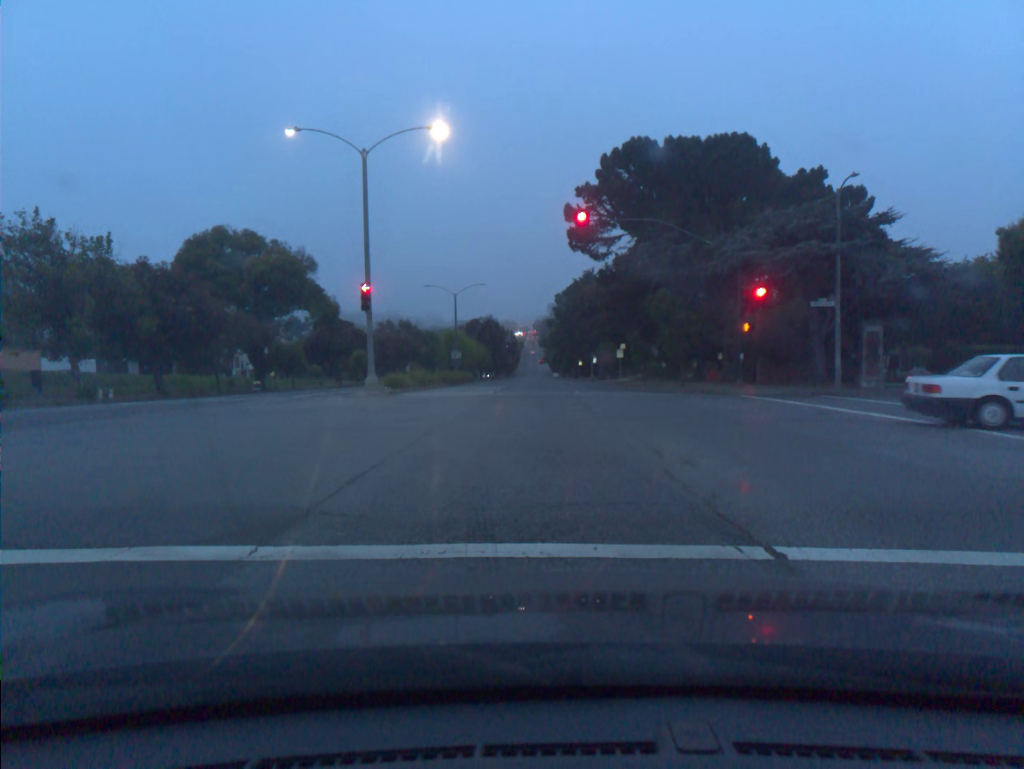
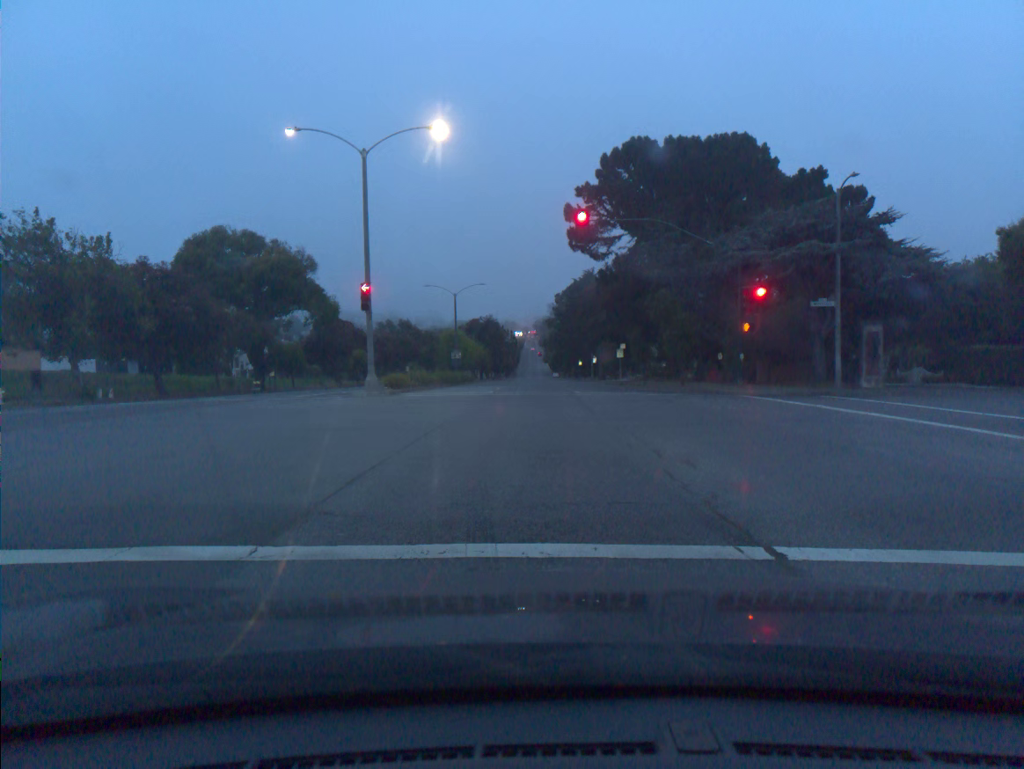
(0.0, 0.0) m; 0°
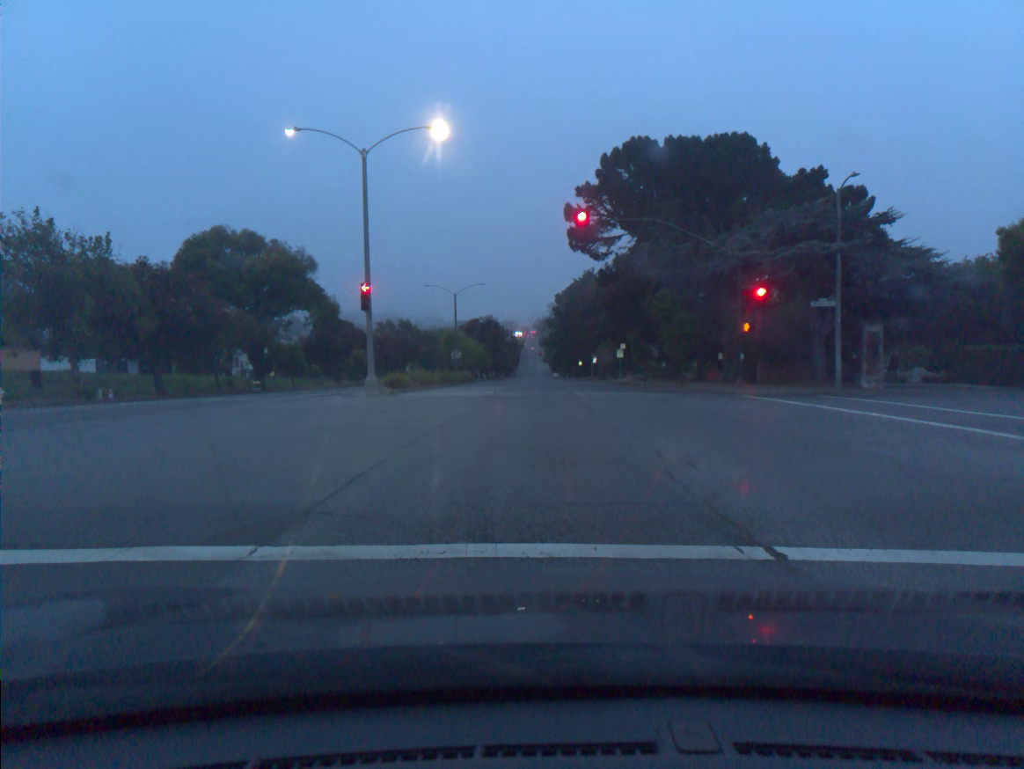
(0.0, 0.0) m; 0°
